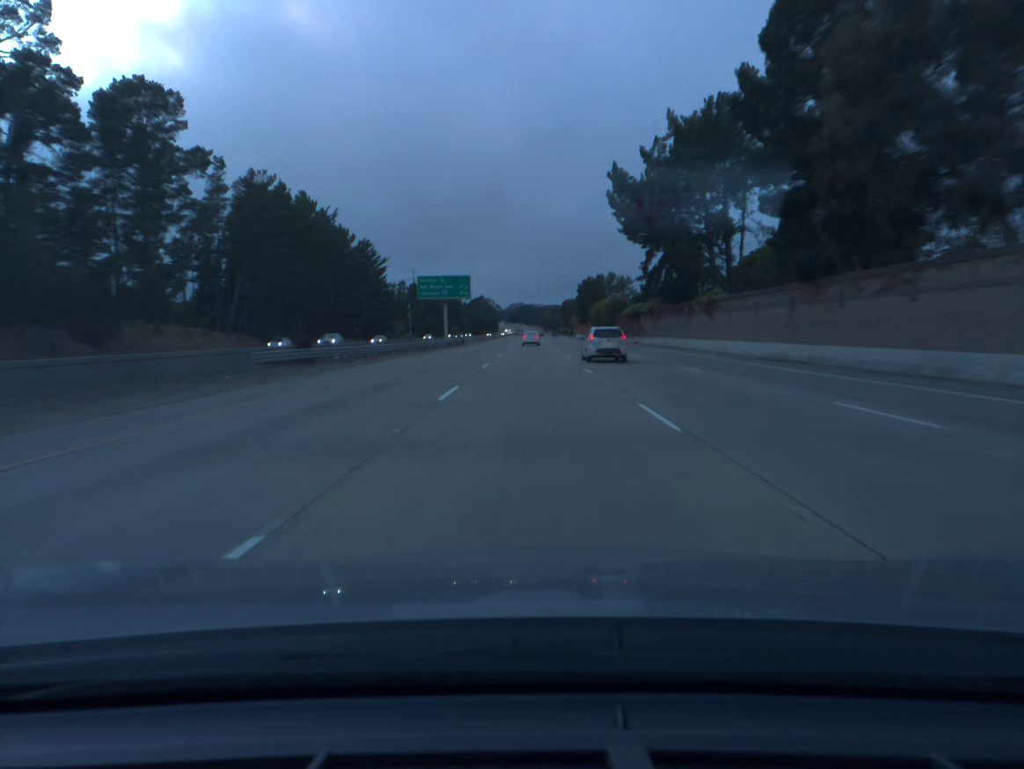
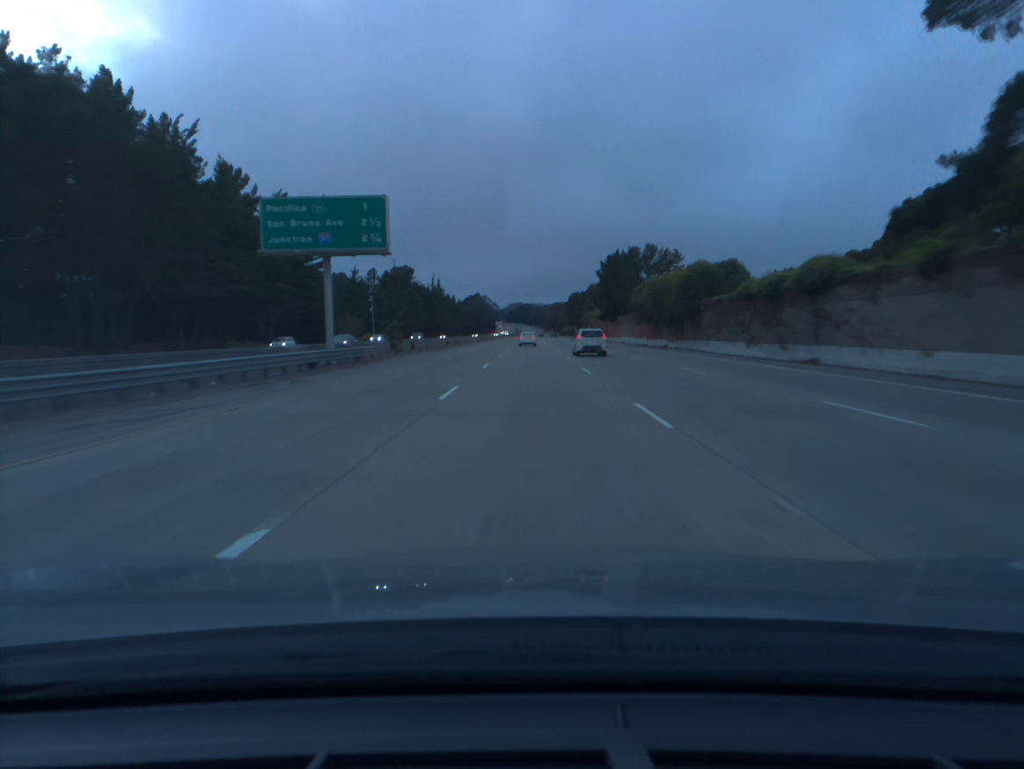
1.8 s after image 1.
(0.0, +58.1) m; 0°
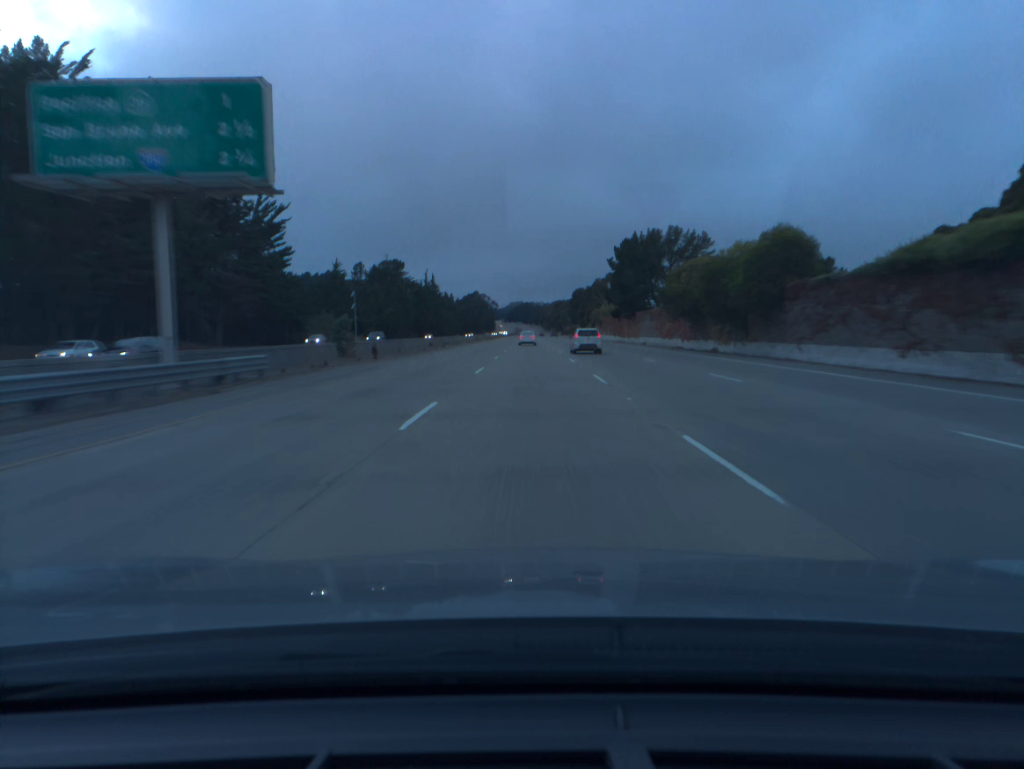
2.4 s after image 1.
(0.0, +19.3) m; 0°
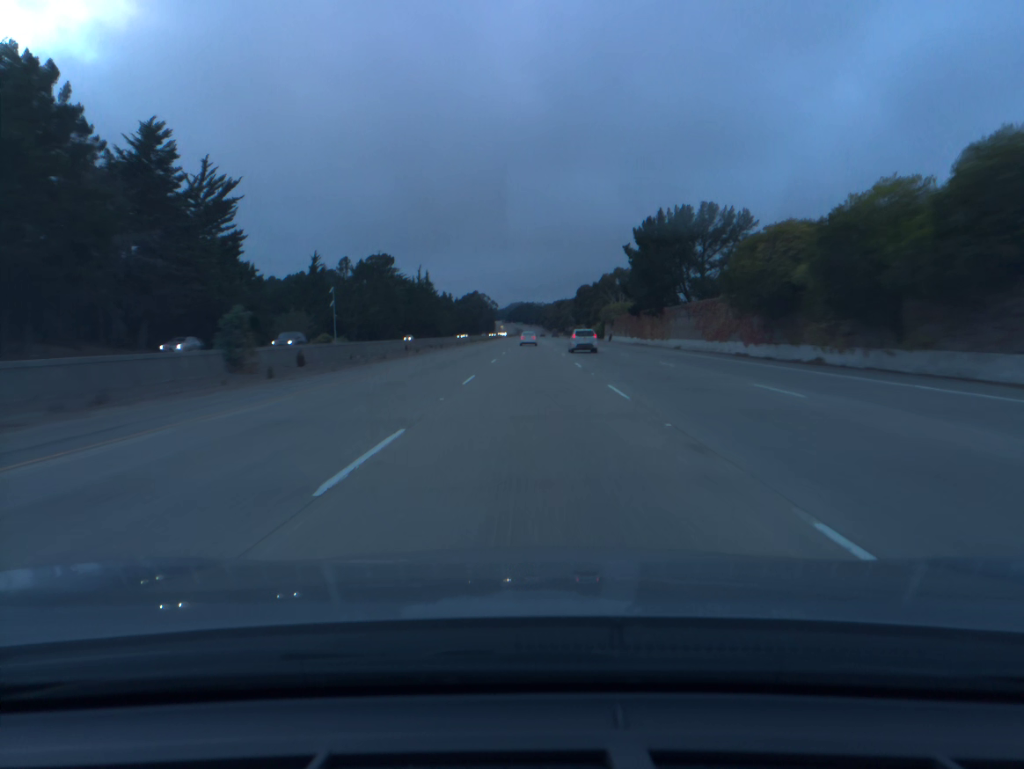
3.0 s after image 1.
(0.0, +19.3) m; 0°
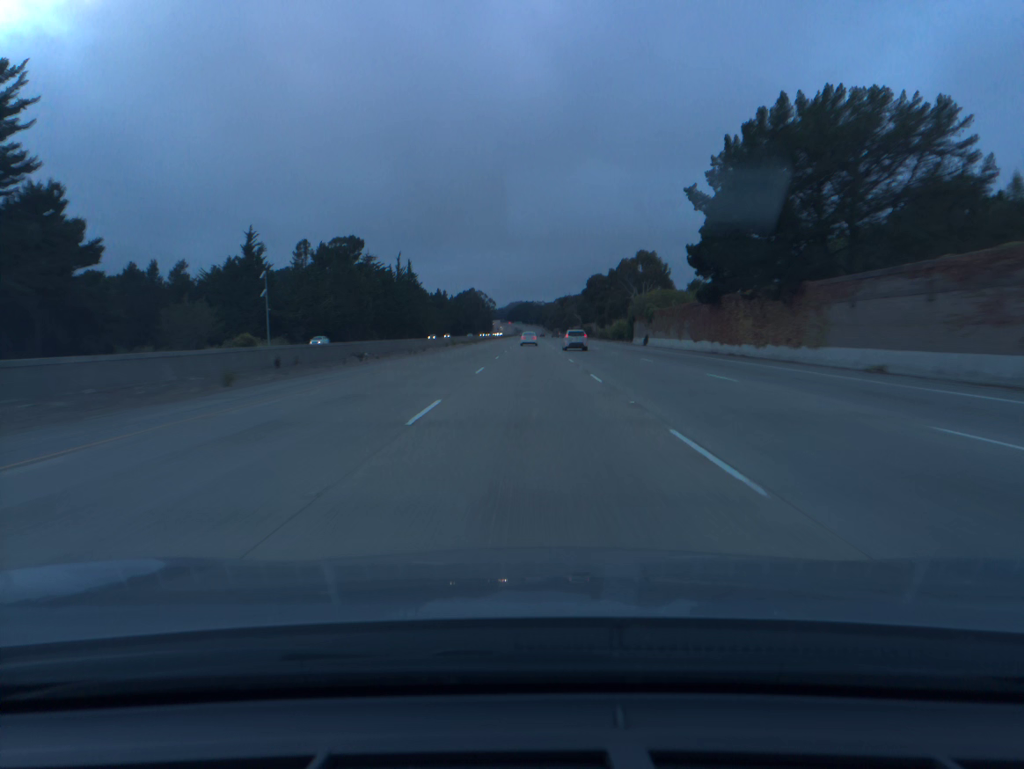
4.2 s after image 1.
(0.0, +38.5) m; 0°
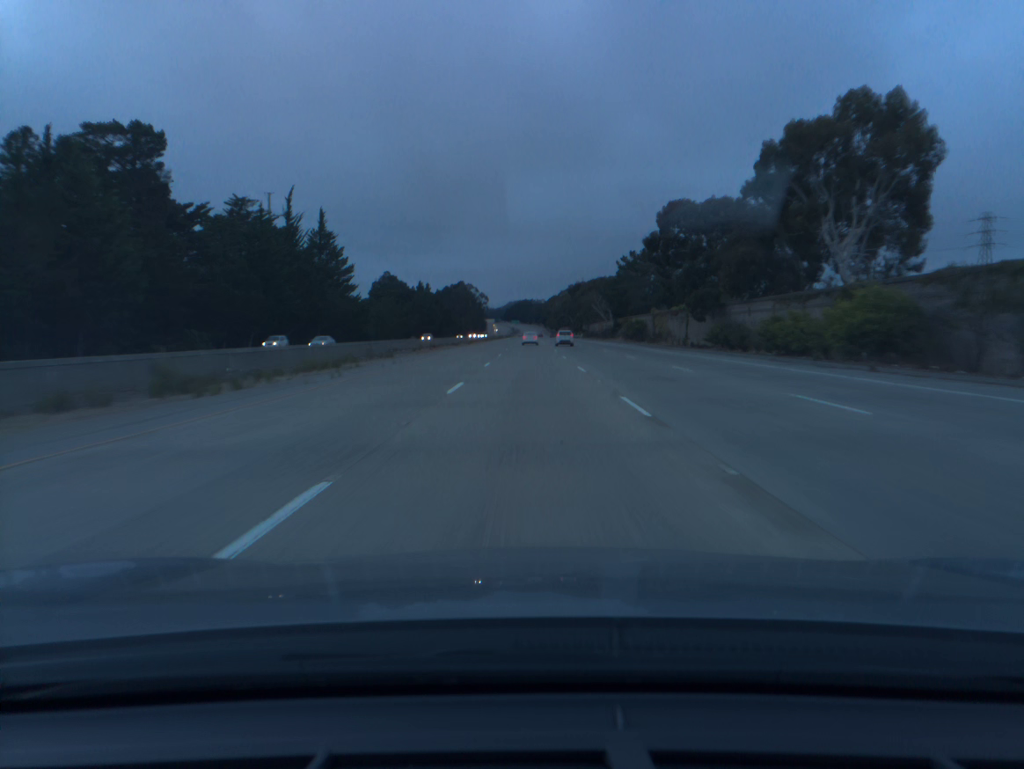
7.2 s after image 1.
(+0.1, +96.7) m; 0°
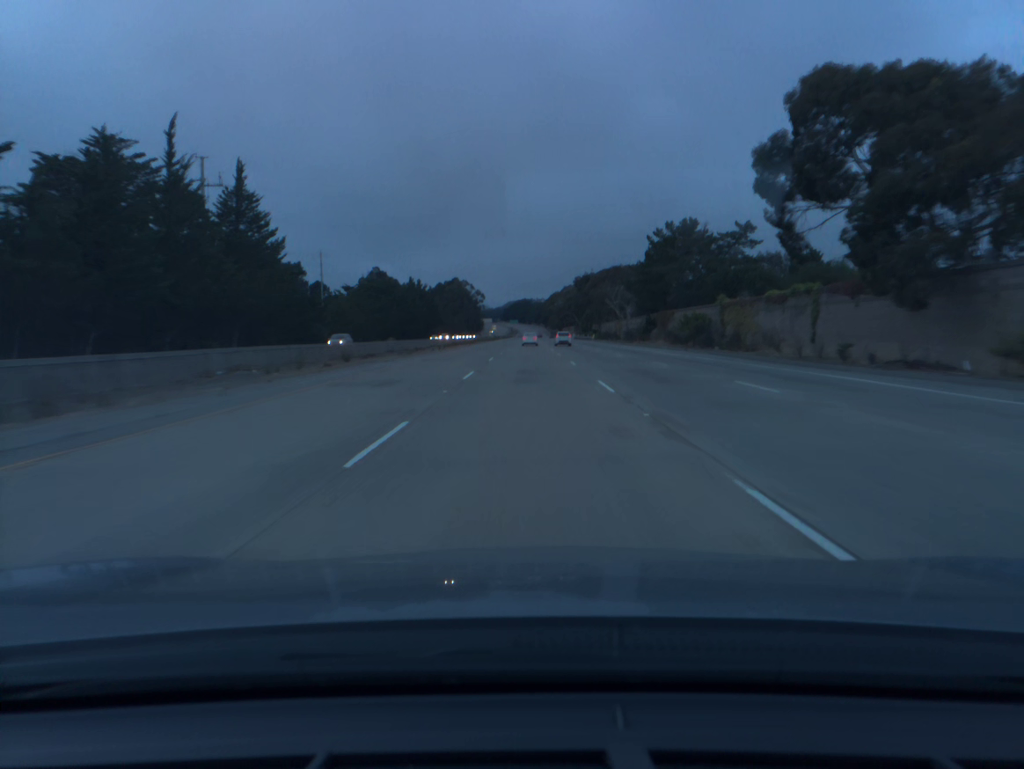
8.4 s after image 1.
(0.0, +38.9) m; 0°
